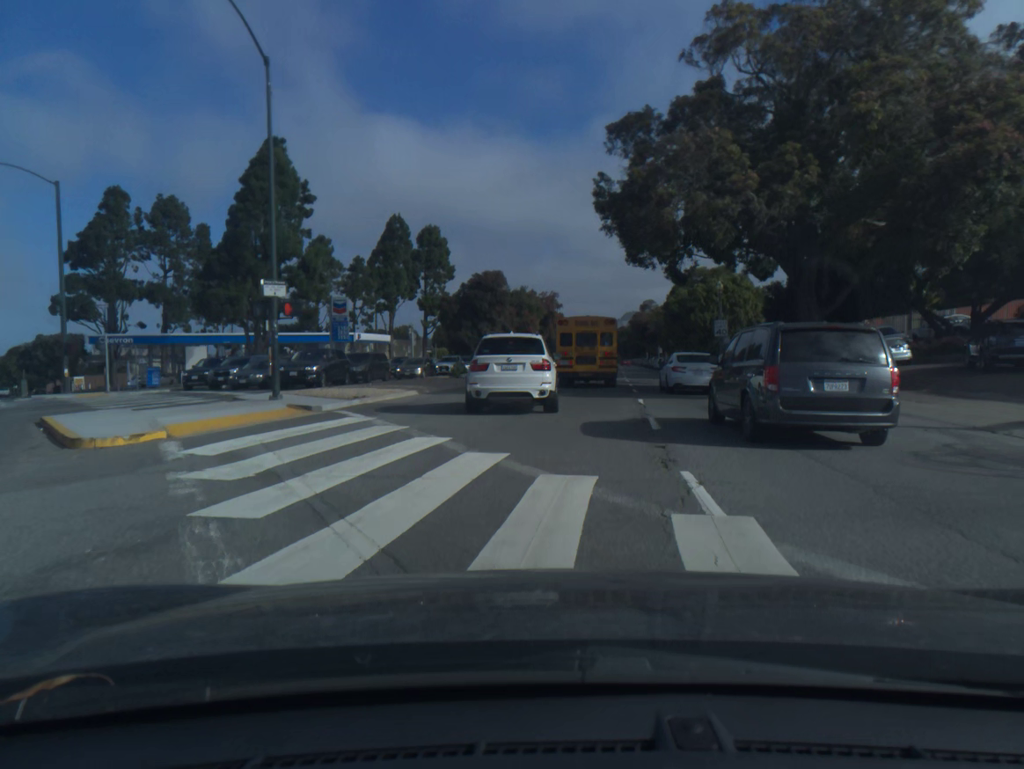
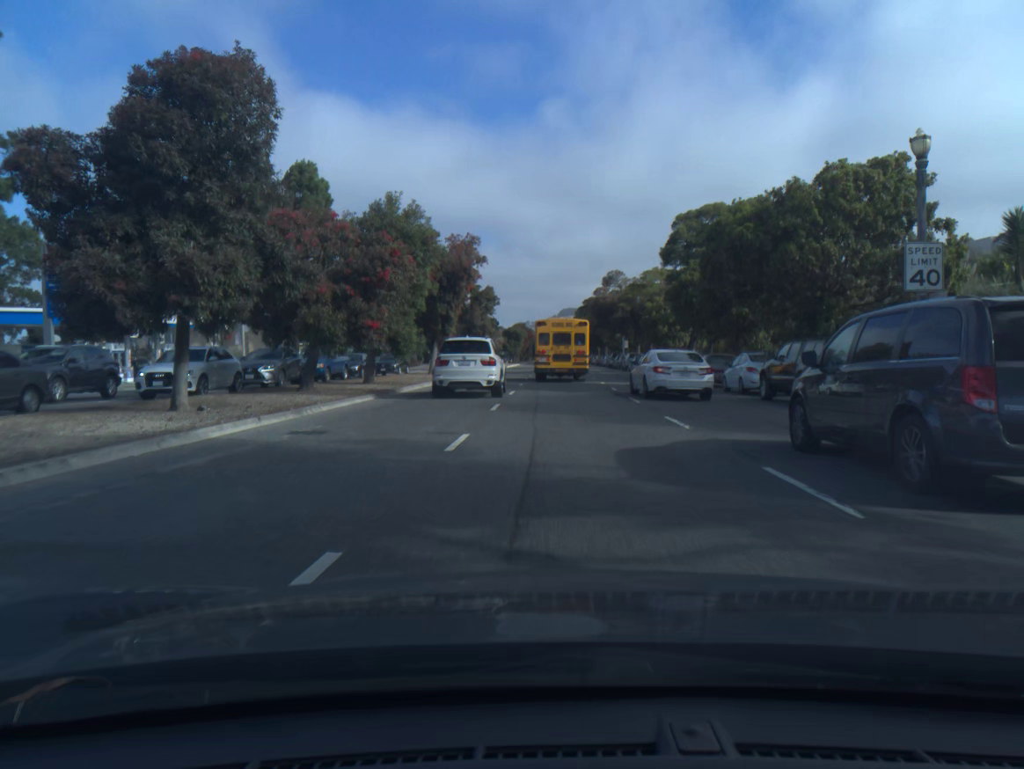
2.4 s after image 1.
(+1.6, +35.8) m; +4°
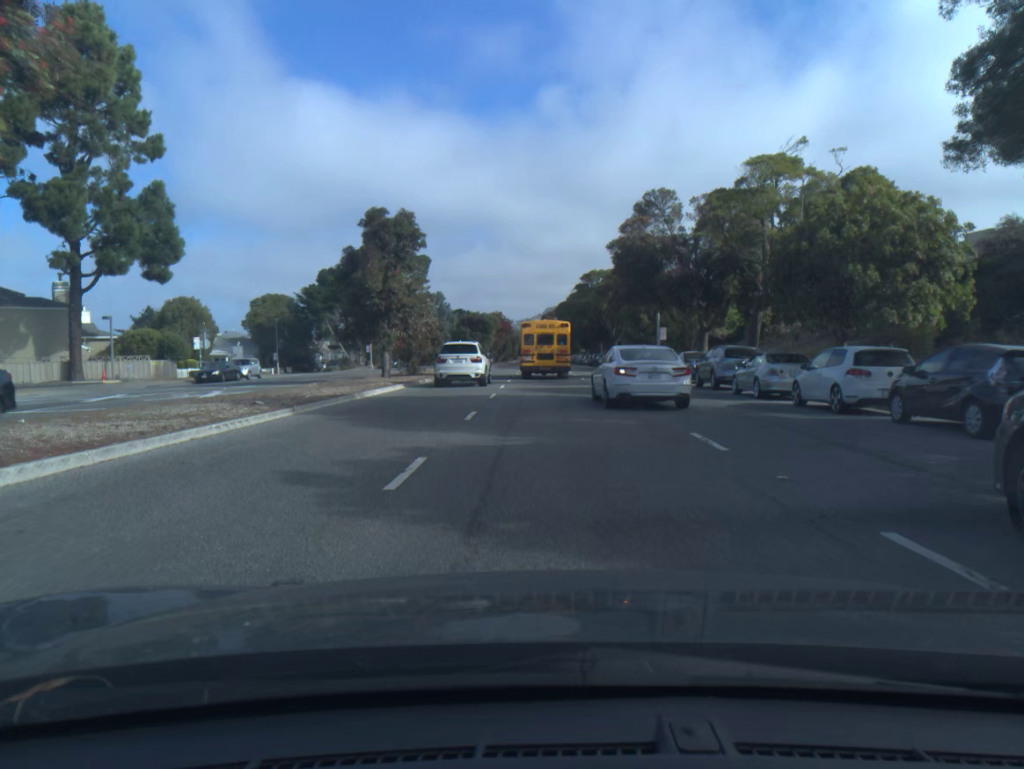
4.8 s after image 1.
(+0.6, +39.6) m; +1°
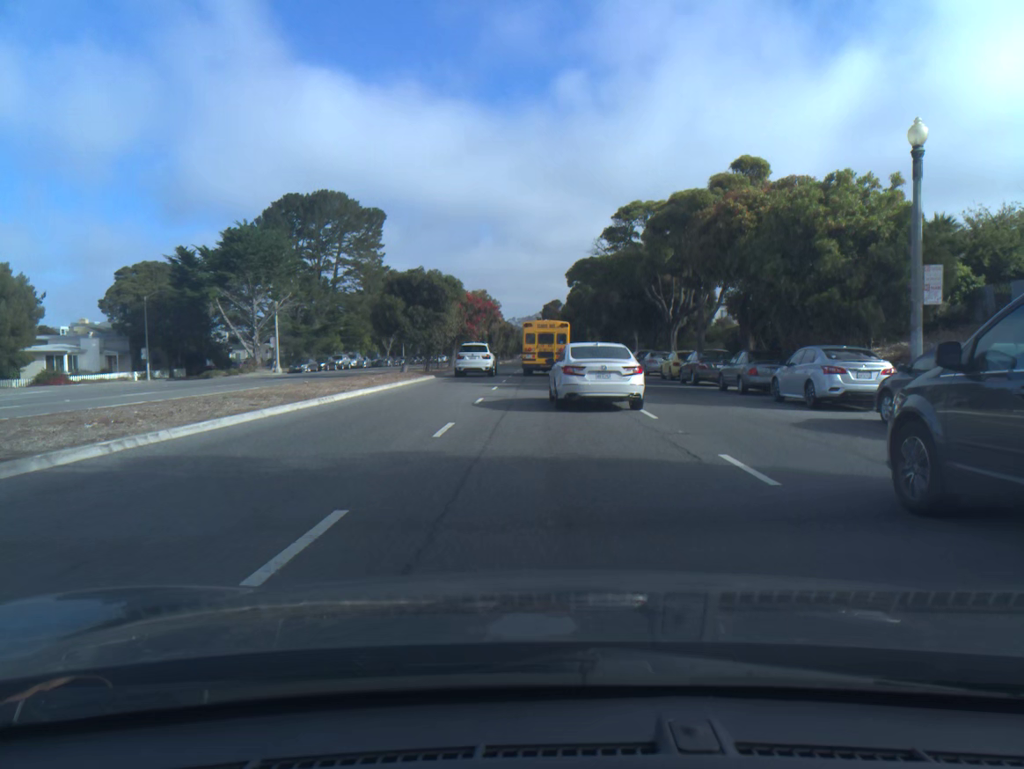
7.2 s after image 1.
(0.0, +39.6) m; 0°
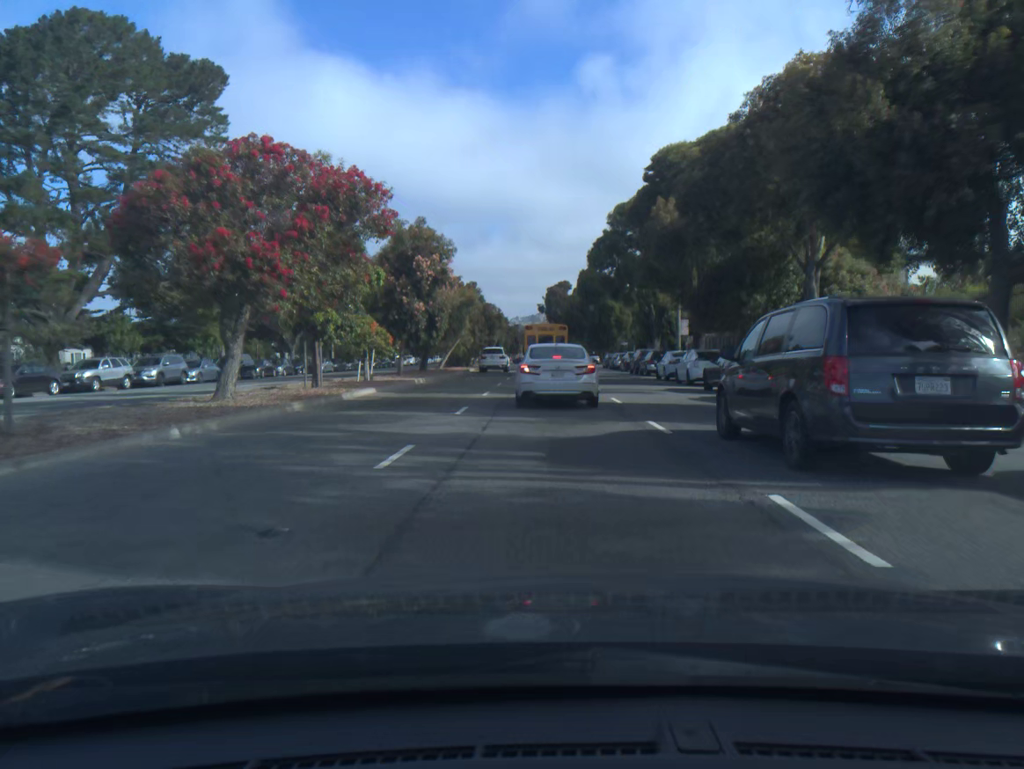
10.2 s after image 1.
(+0.1, +47.2) m; 0°
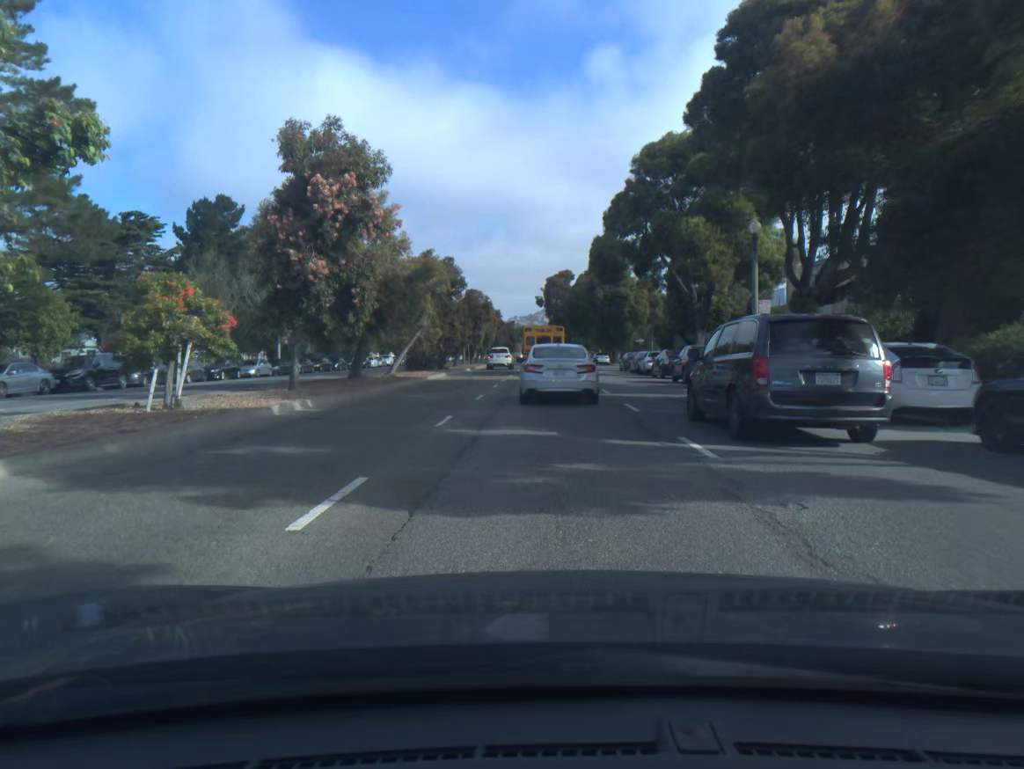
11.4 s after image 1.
(0.0, +17.7) m; 0°
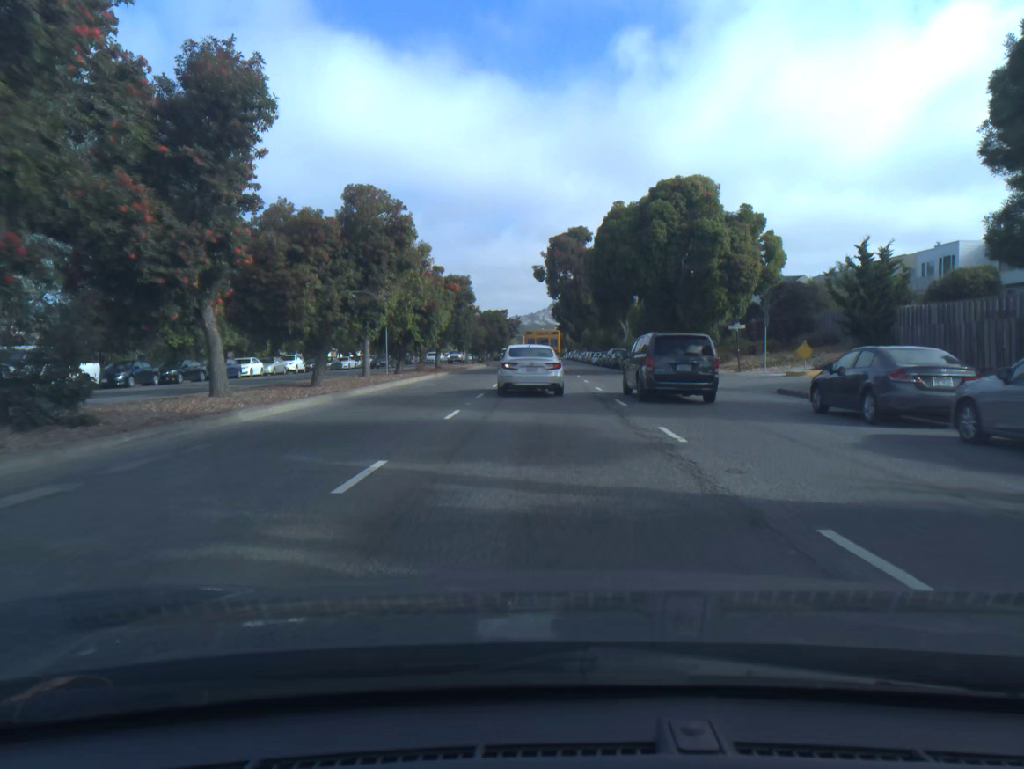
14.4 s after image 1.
(+0.1, +42.5) m; 0°
